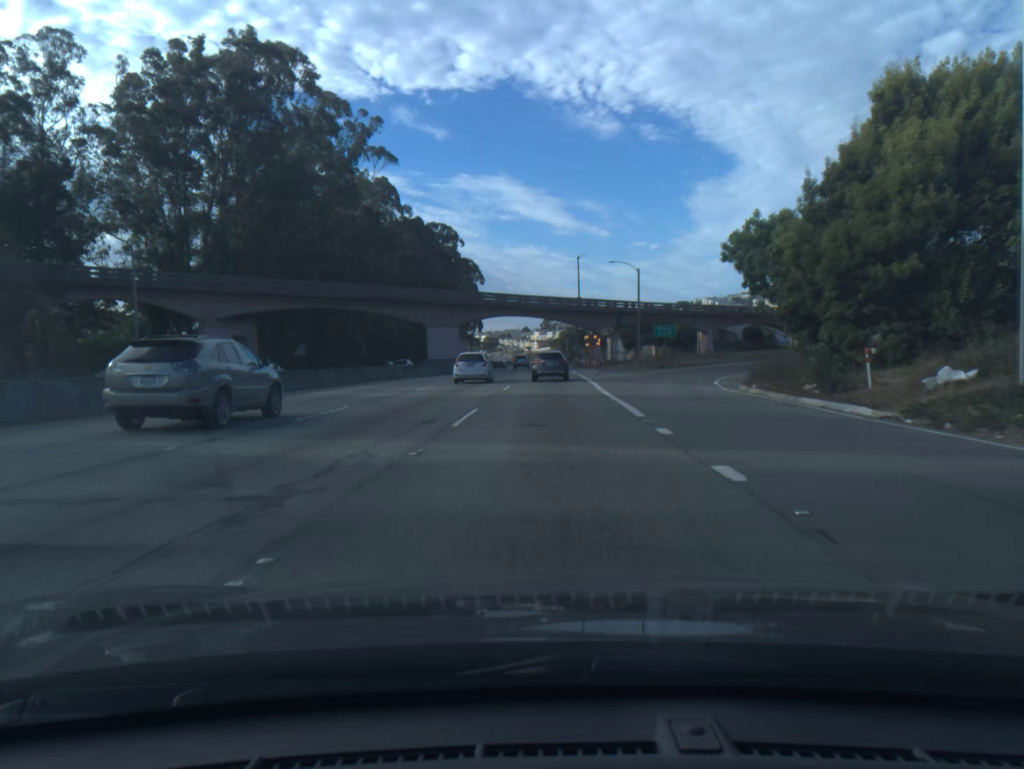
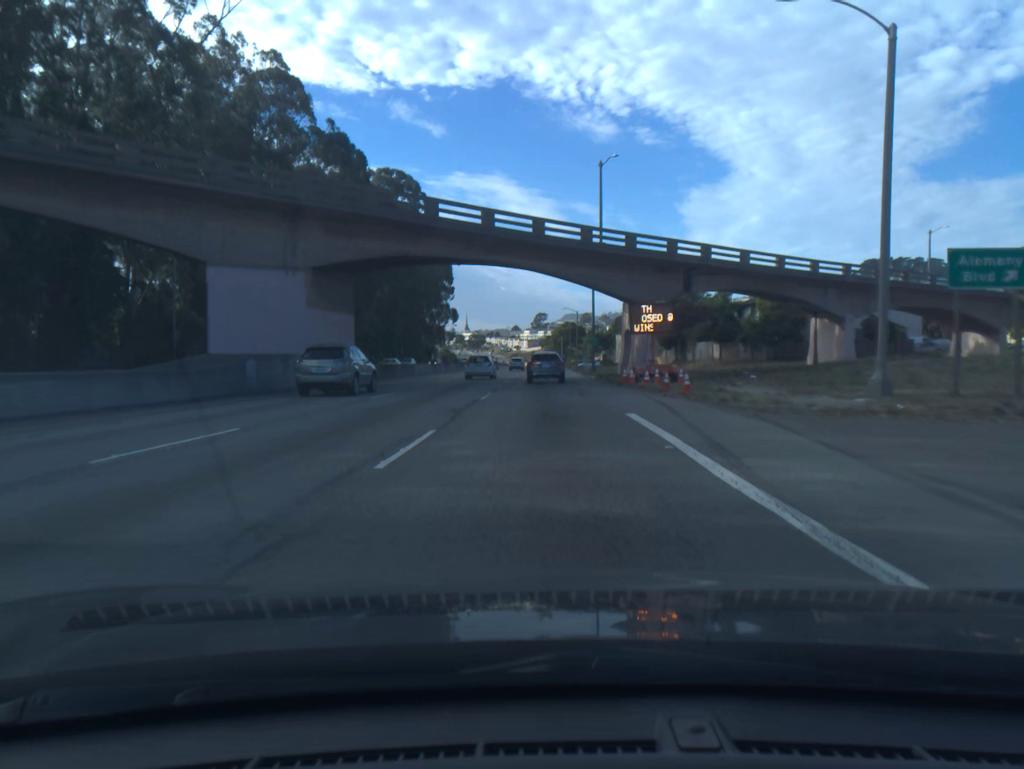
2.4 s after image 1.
(+0.4, +50.9) m; +1°
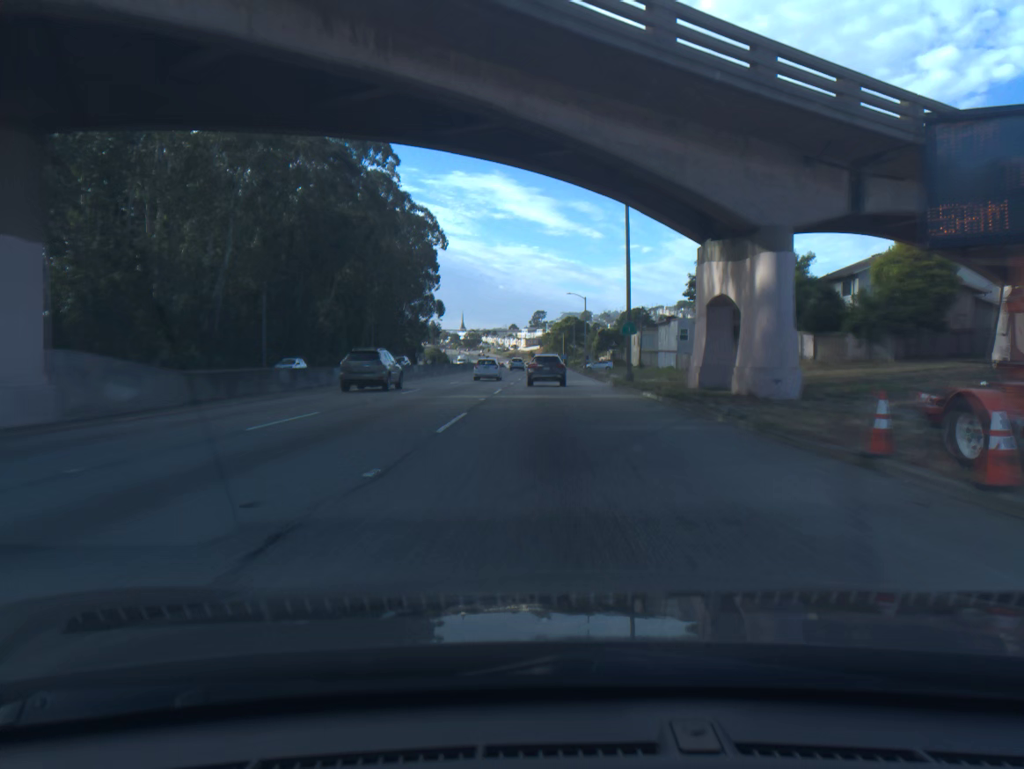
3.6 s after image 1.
(+0.1, +24.9) m; 0°
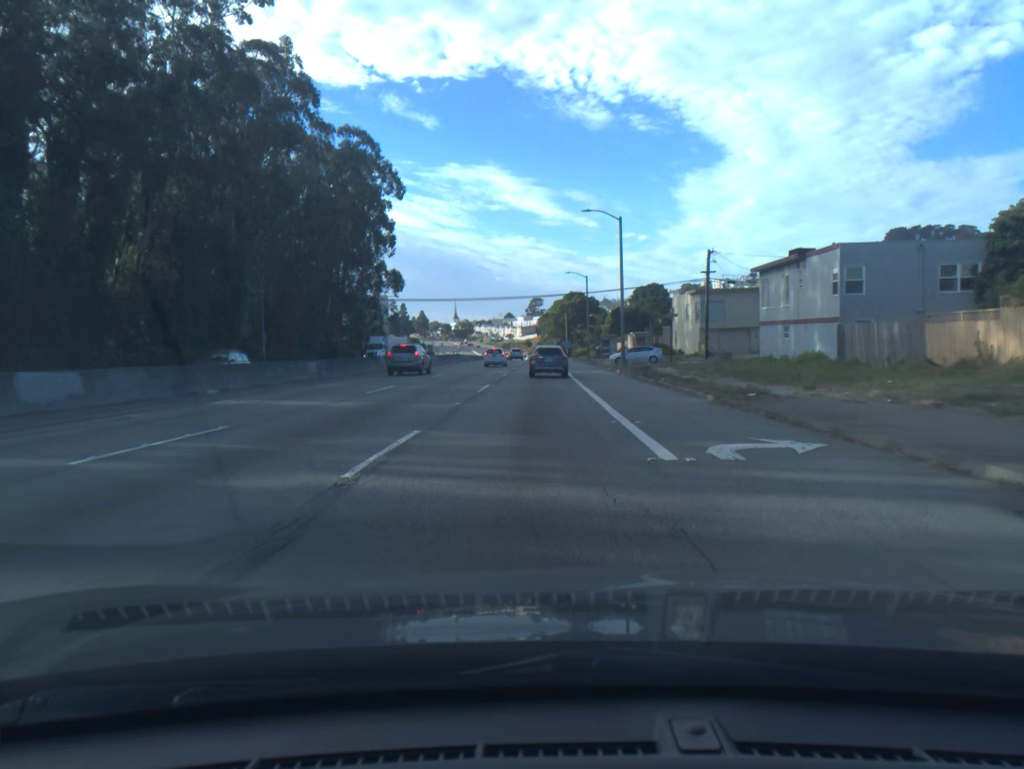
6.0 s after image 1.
(+0.2, +48.8) m; 0°
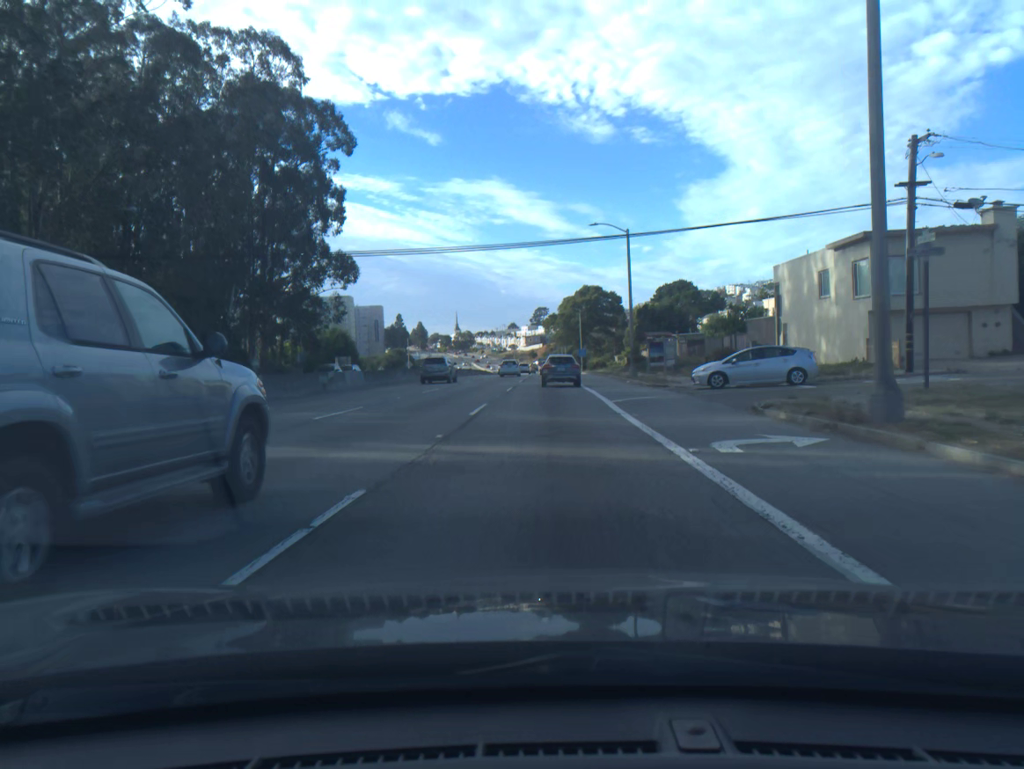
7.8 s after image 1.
(-0.3, +35.9) m; 0°
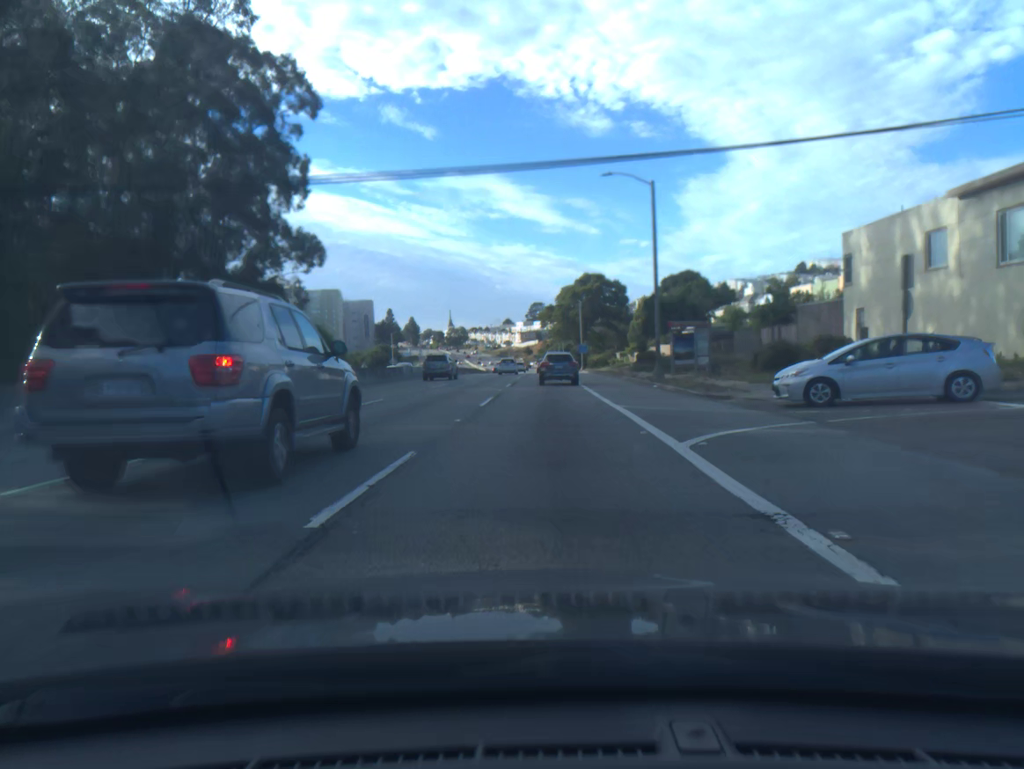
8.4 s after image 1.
(0.0, +11.8) m; 0°
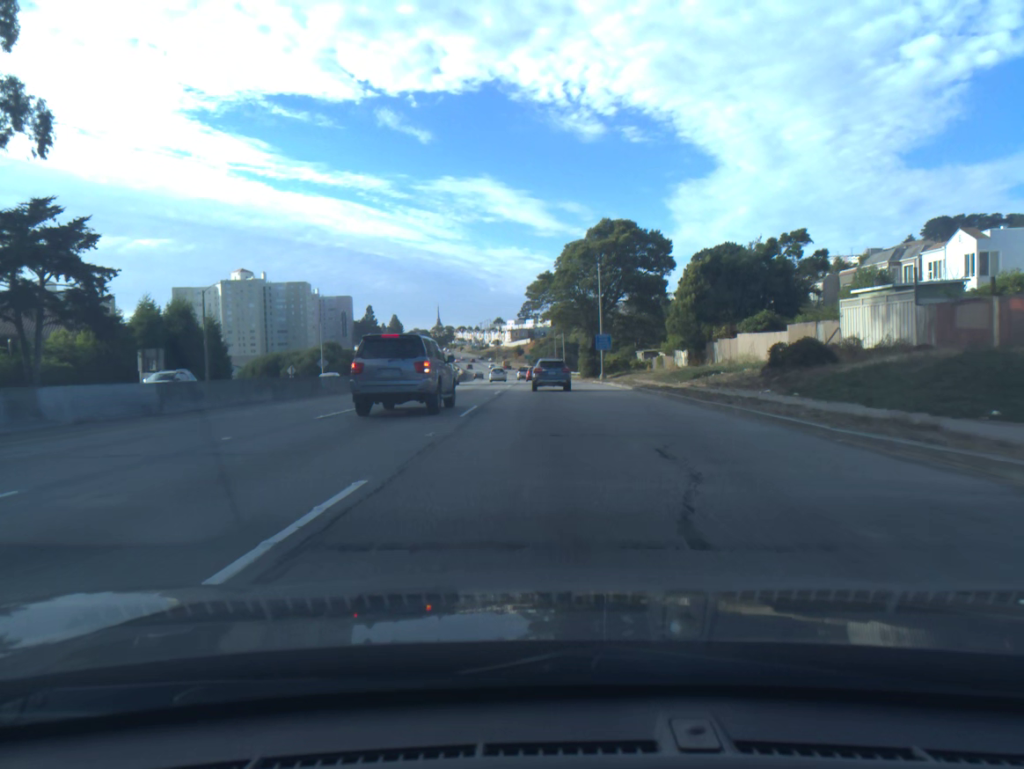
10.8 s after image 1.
(+0.1, +46.6) m; 0°
